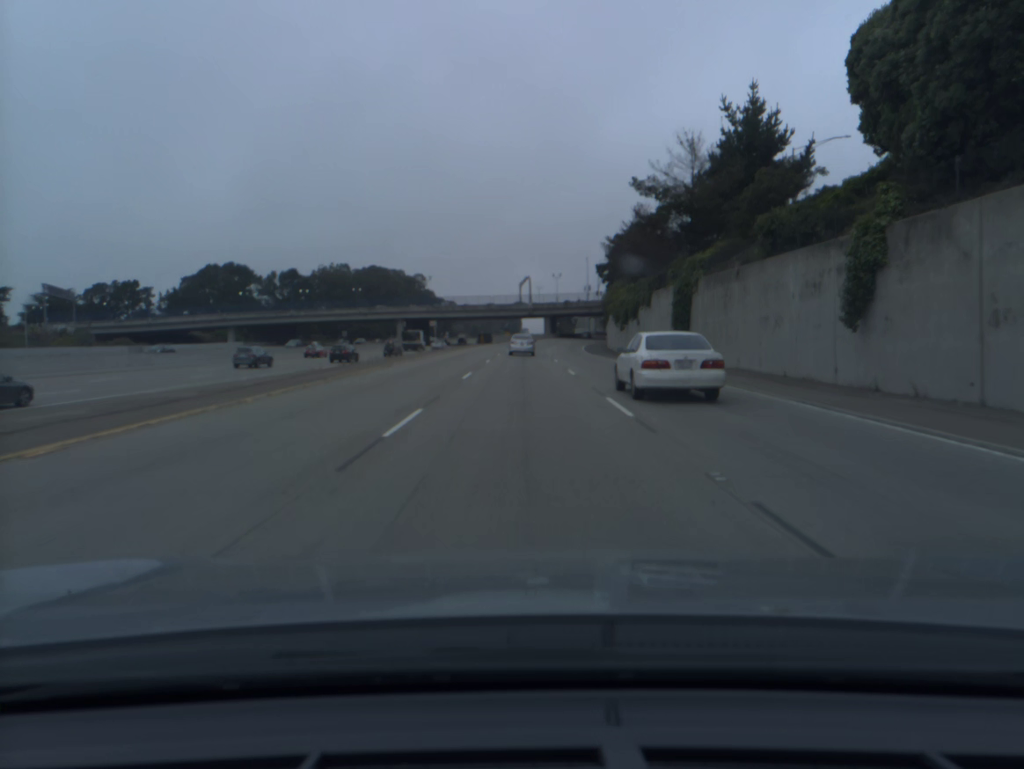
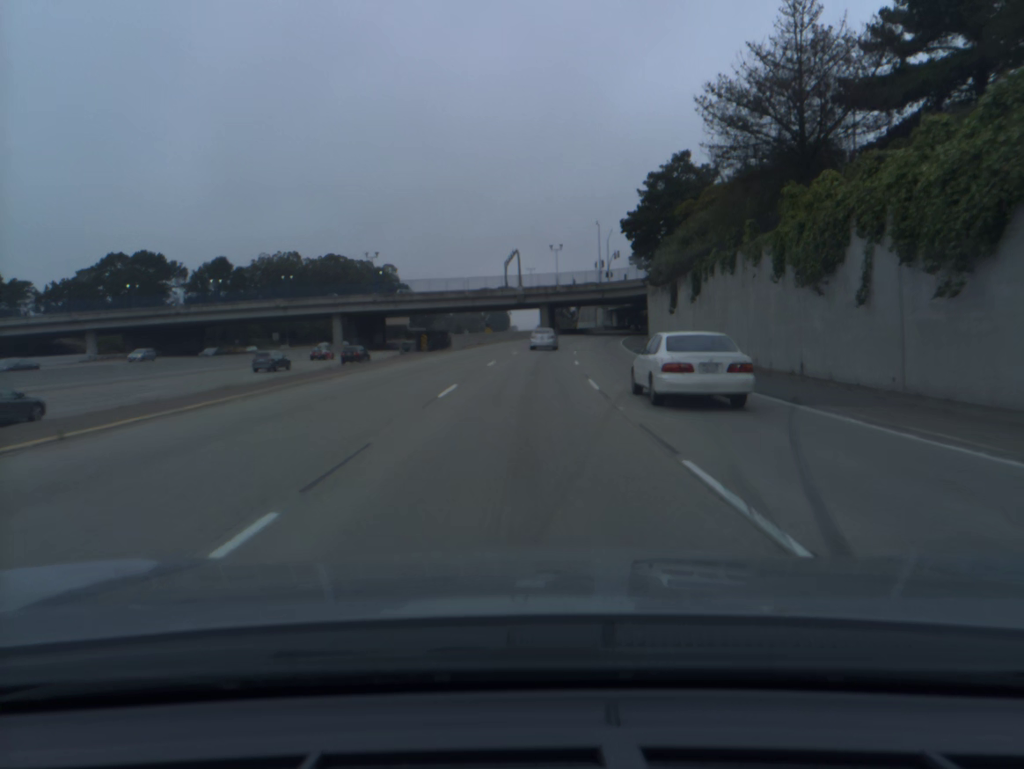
(+0.2, +50.9) m; +1°
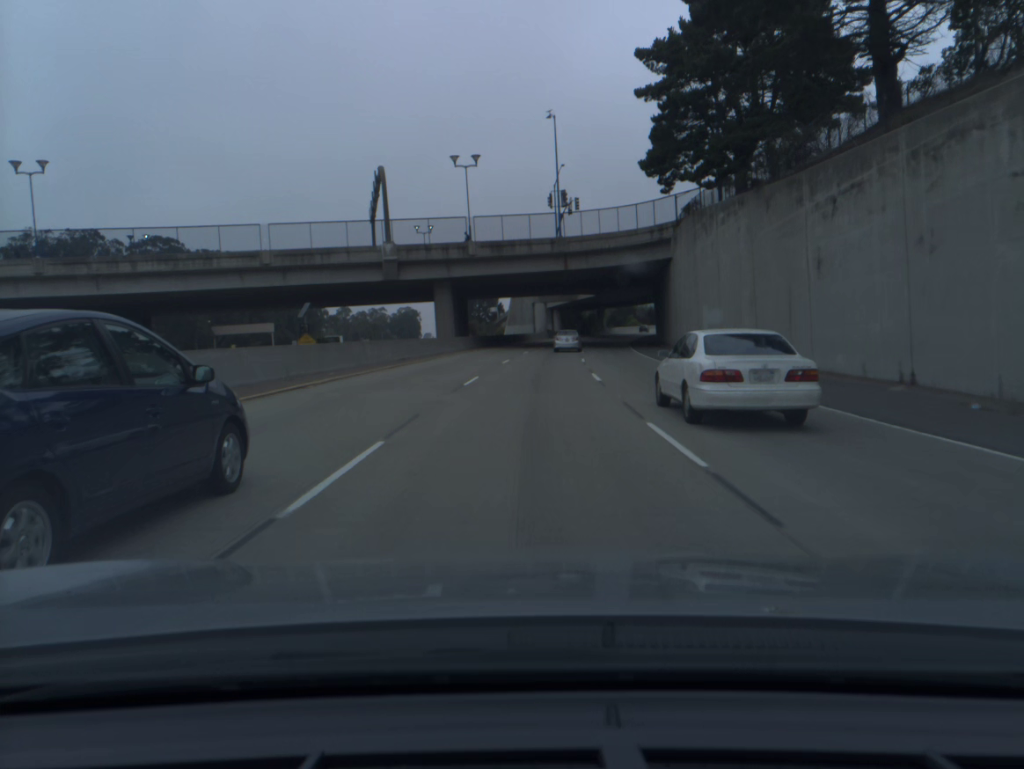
(+3.1, +67.6) m; +6°
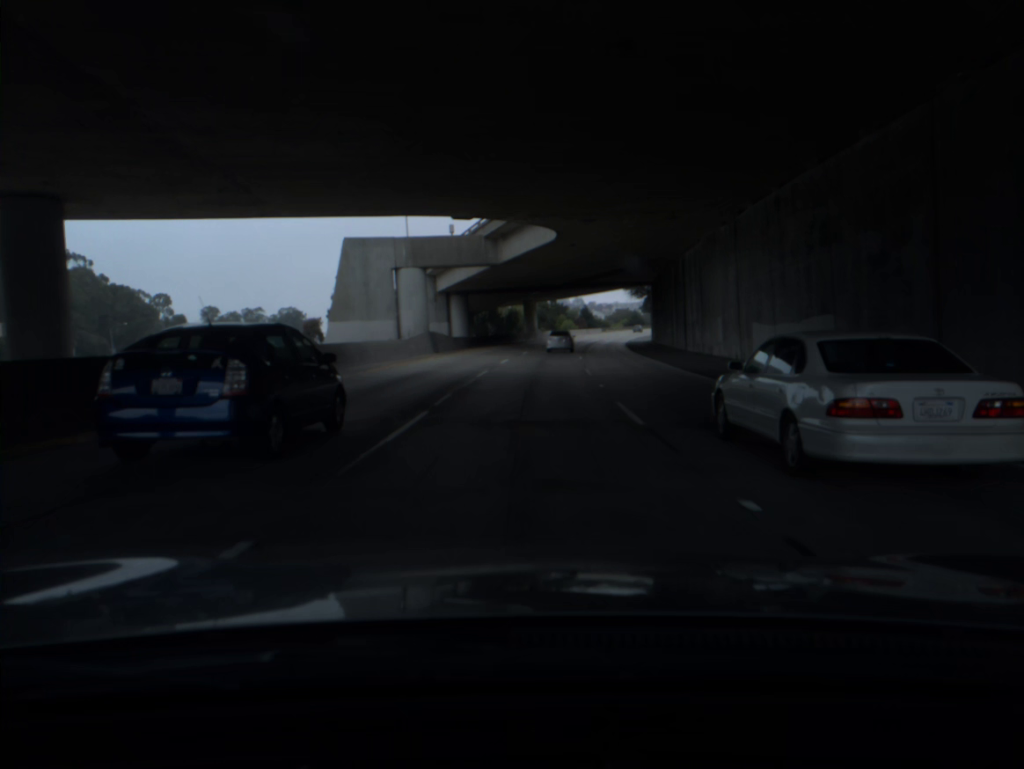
(+3.6, +67.1) m; +6°
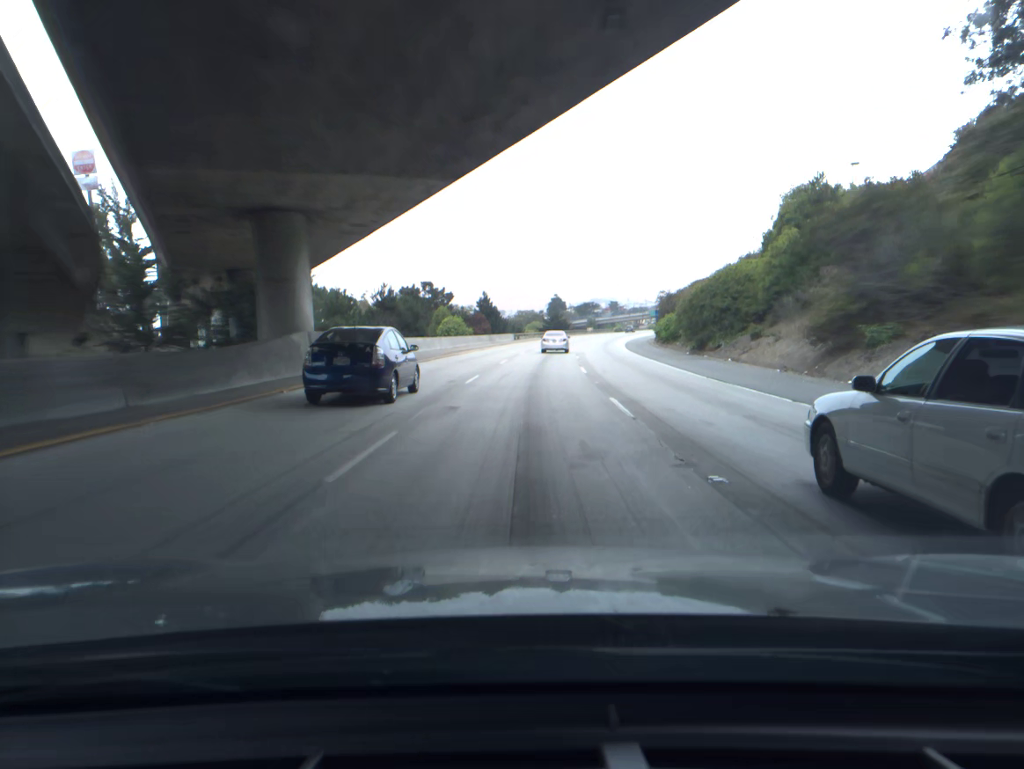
(+5.5, +83.5) m; +8°
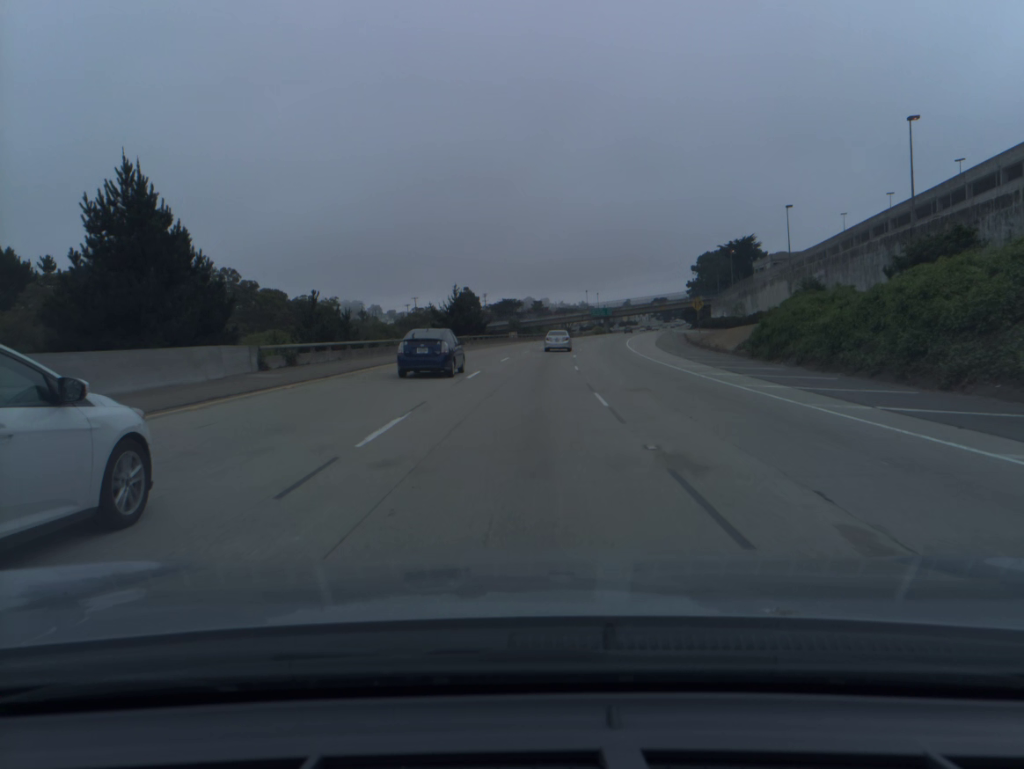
(+5.0, +83.3) m; +6°
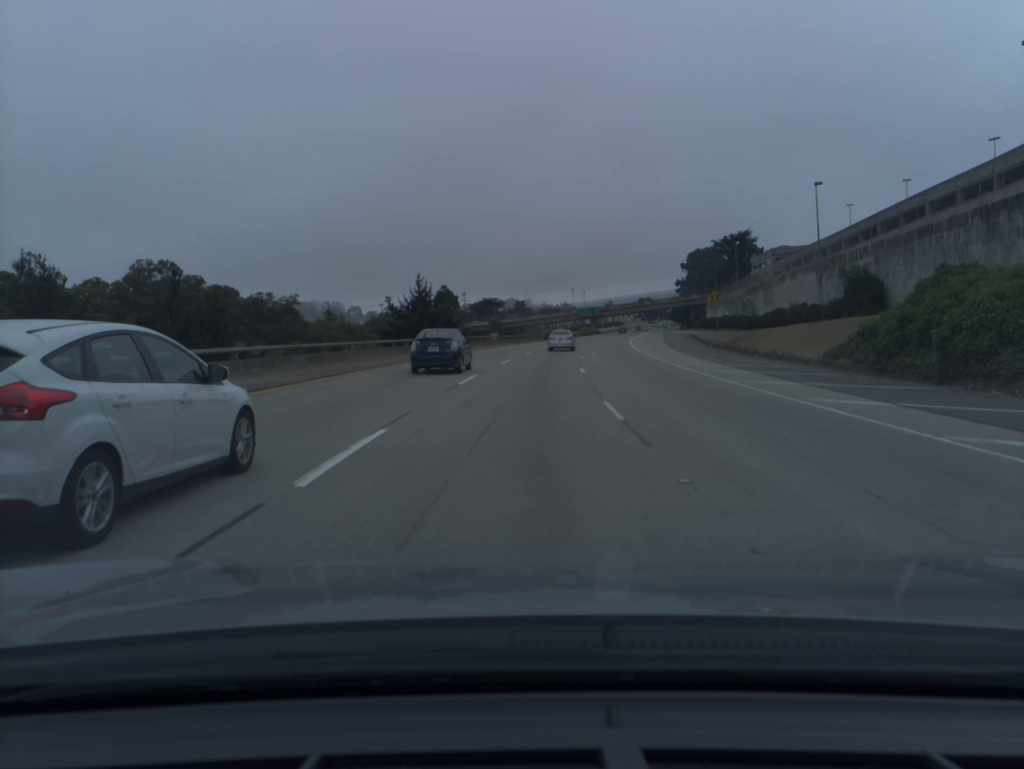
(+0.2, +16.7) m; +1°
